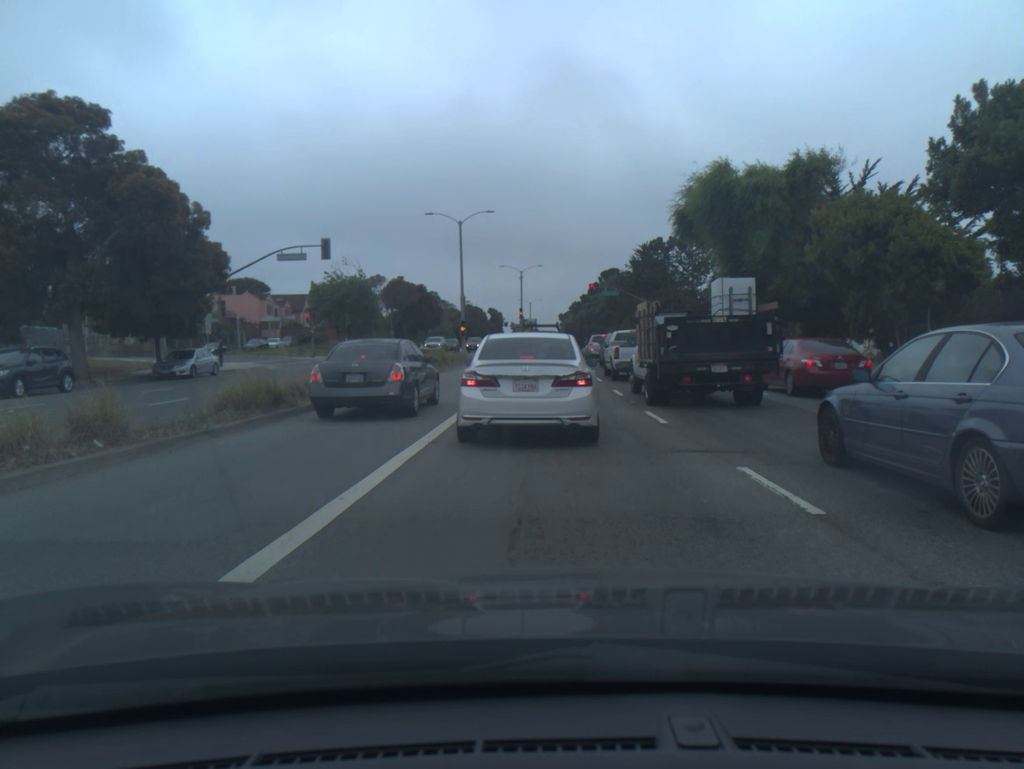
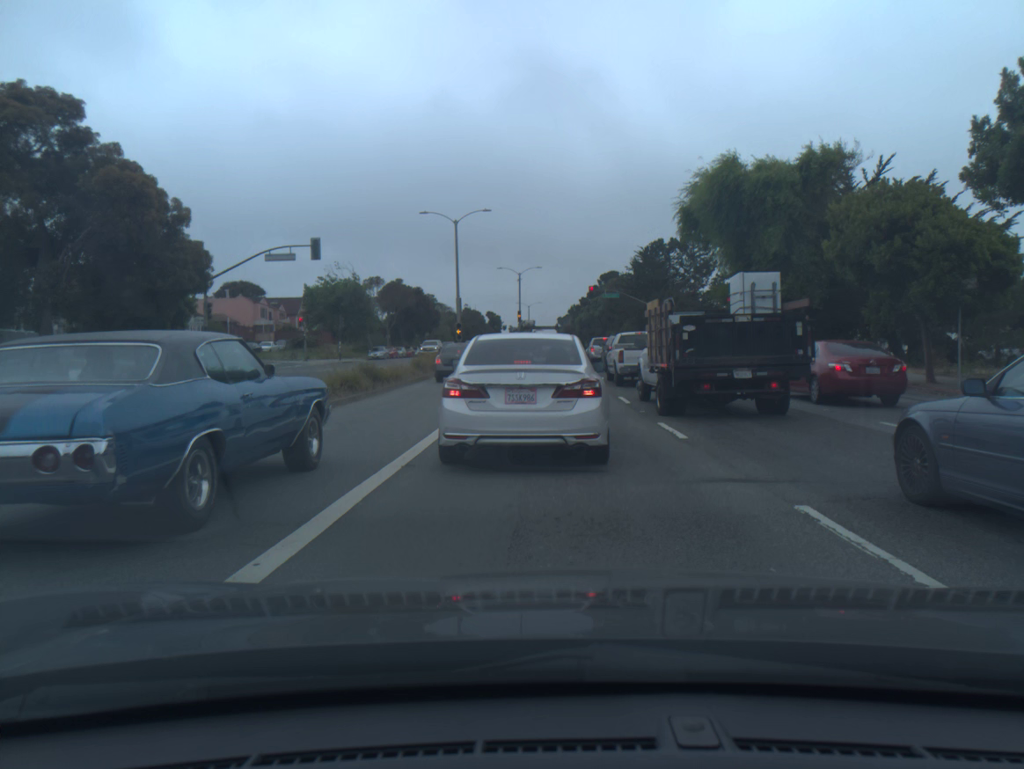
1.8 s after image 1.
(0.0, +1.9) m; 0°
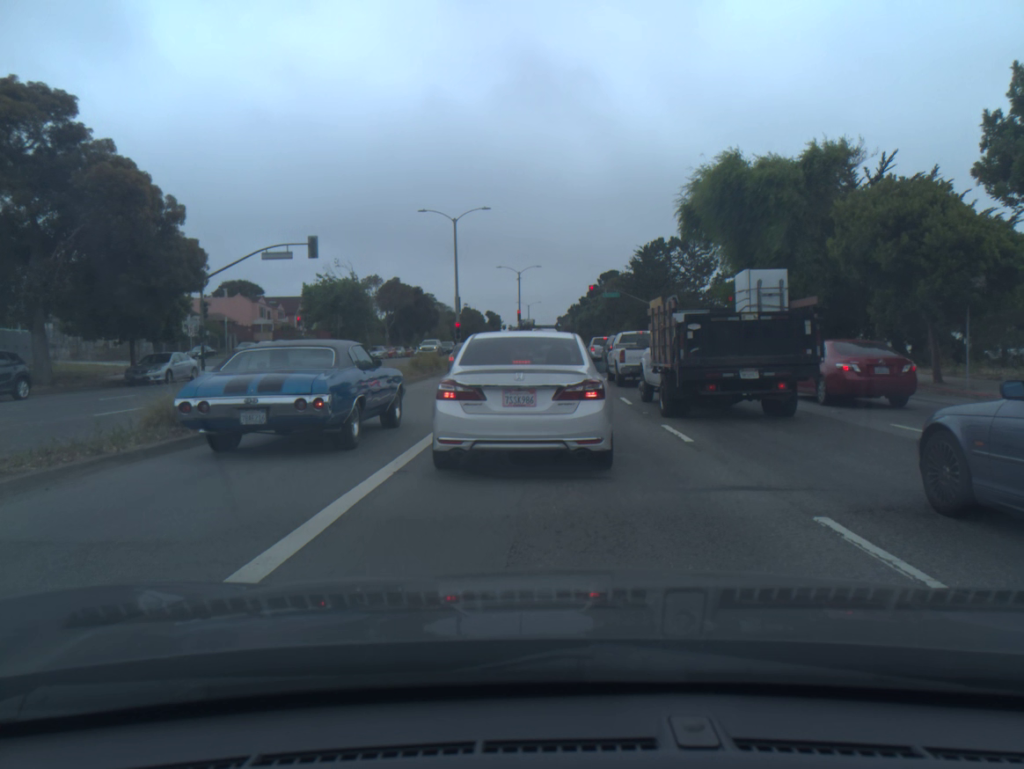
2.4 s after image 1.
(0.0, +0.5) m; 0°
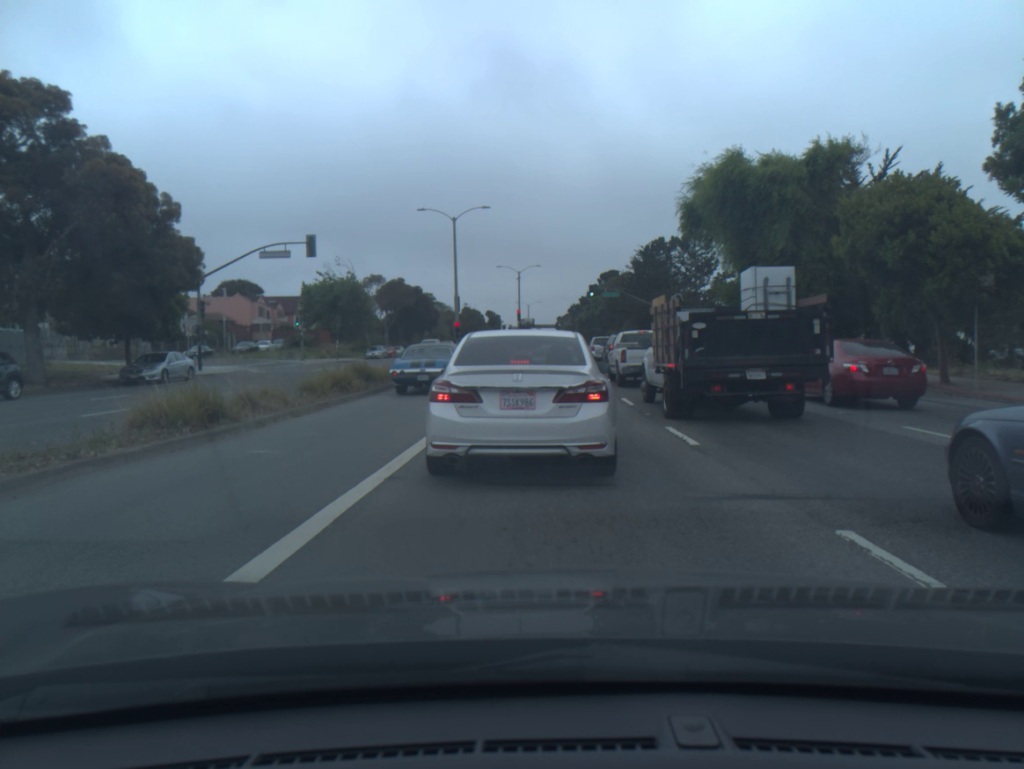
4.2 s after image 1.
(0.0, +0.5) m; 0°
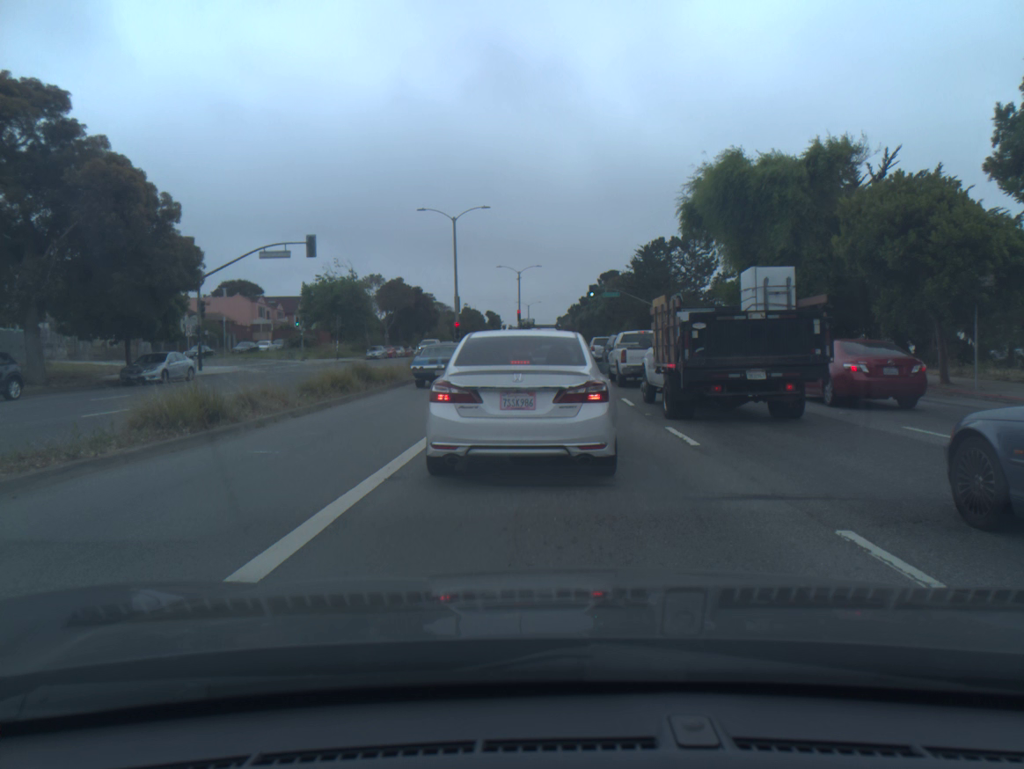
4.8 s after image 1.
(0.0, 0.0) m; 0°
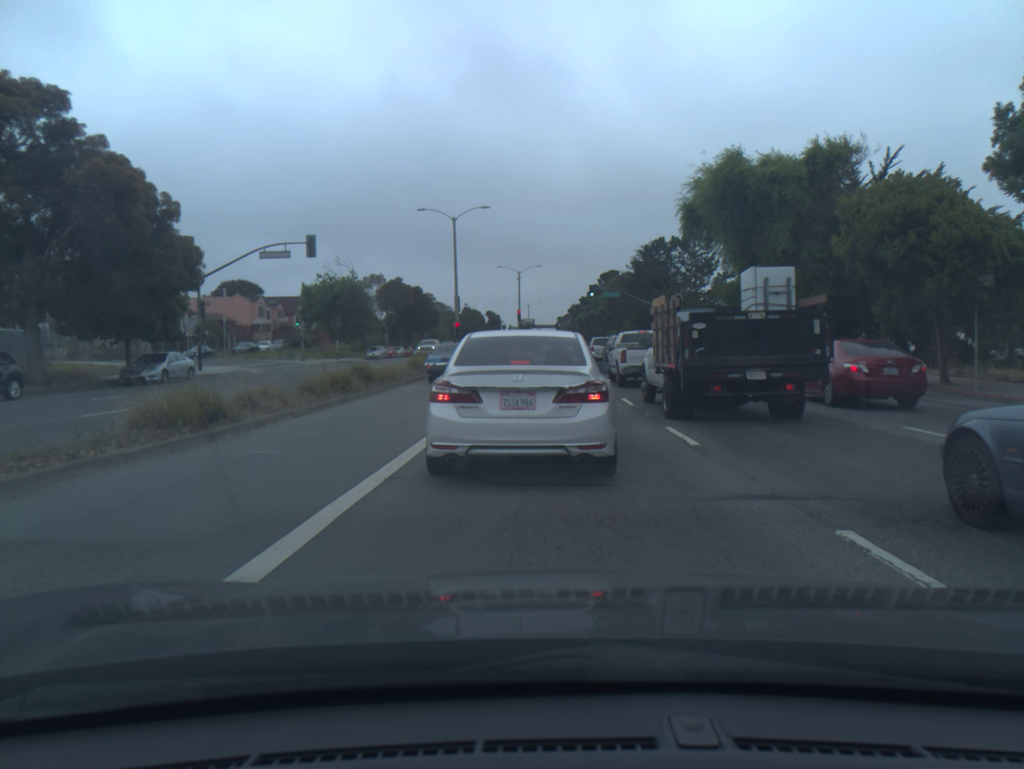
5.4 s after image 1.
(0.0, 0.0) m; 0°
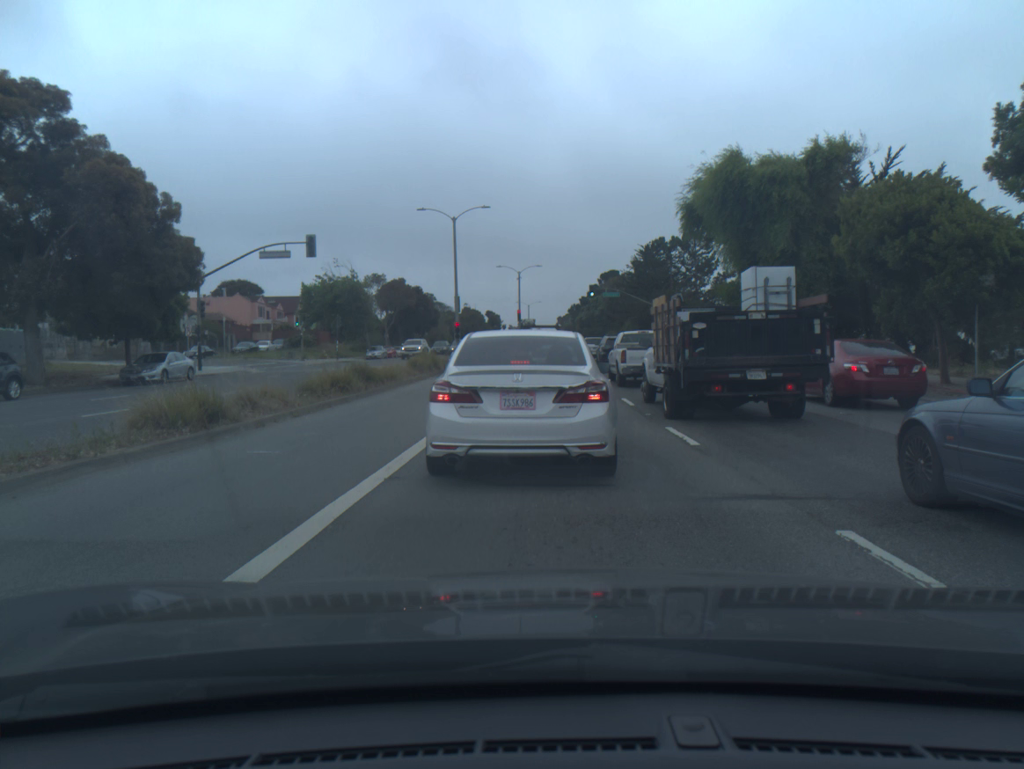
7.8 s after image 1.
(0.0, 0.0) m; 0°
